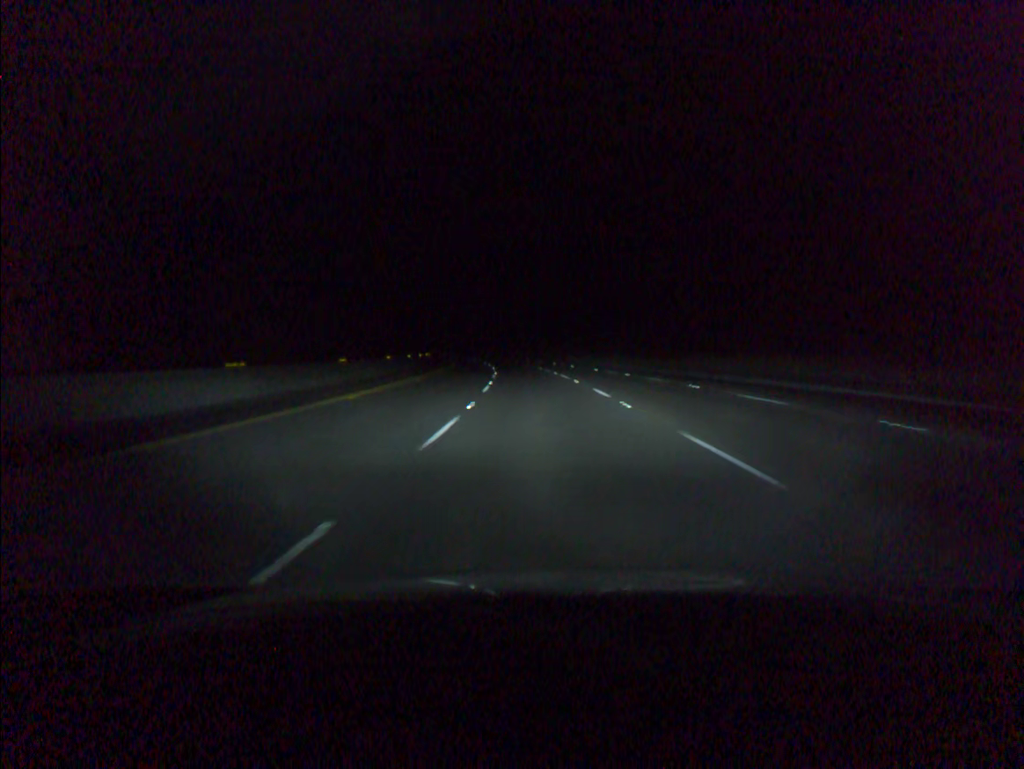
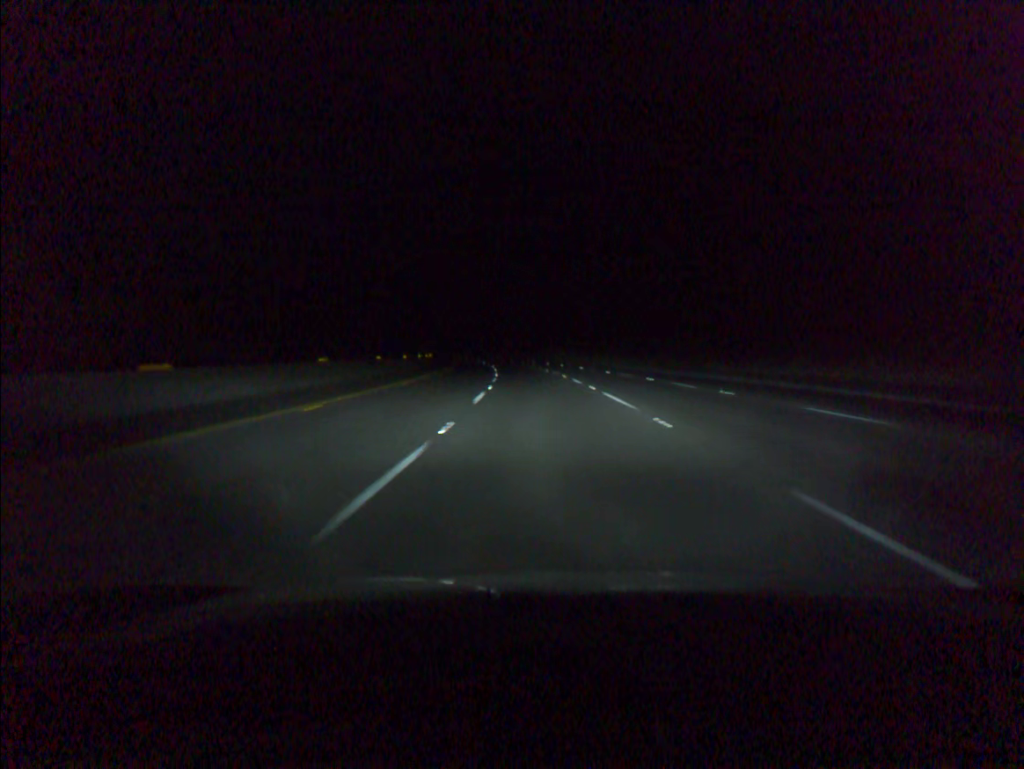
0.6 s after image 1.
(-0.2, +19.6) m; -1°
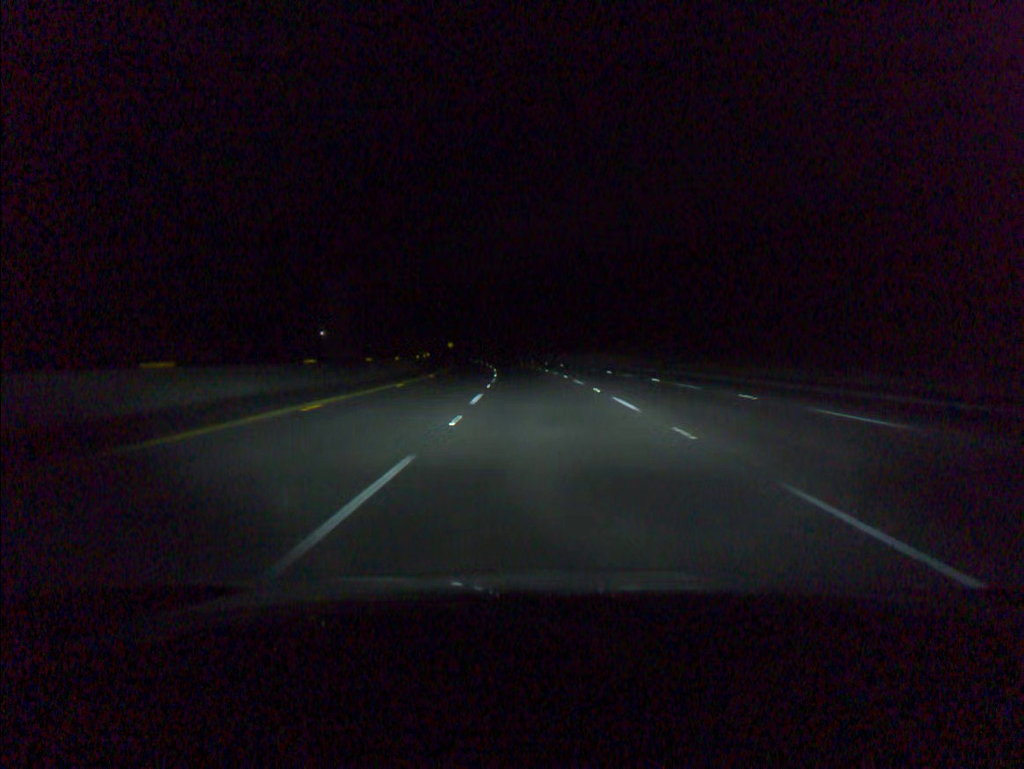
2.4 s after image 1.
(-2.0, +58.9) m; -4°
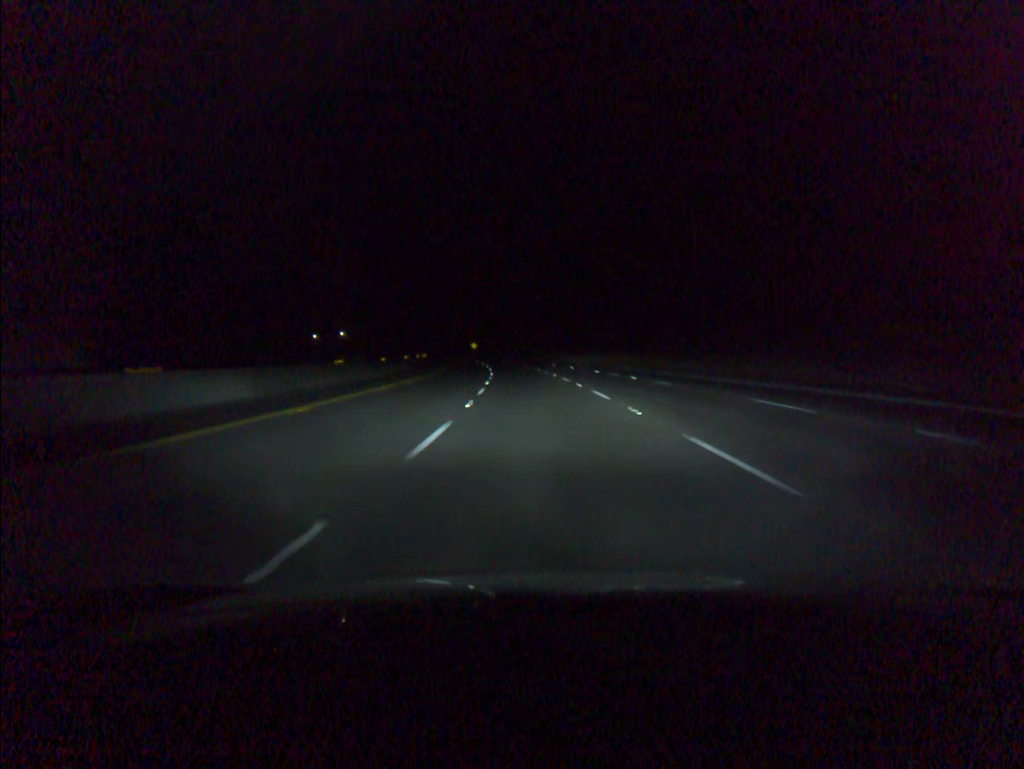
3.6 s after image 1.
(-0.8, +39.3) m; -3°
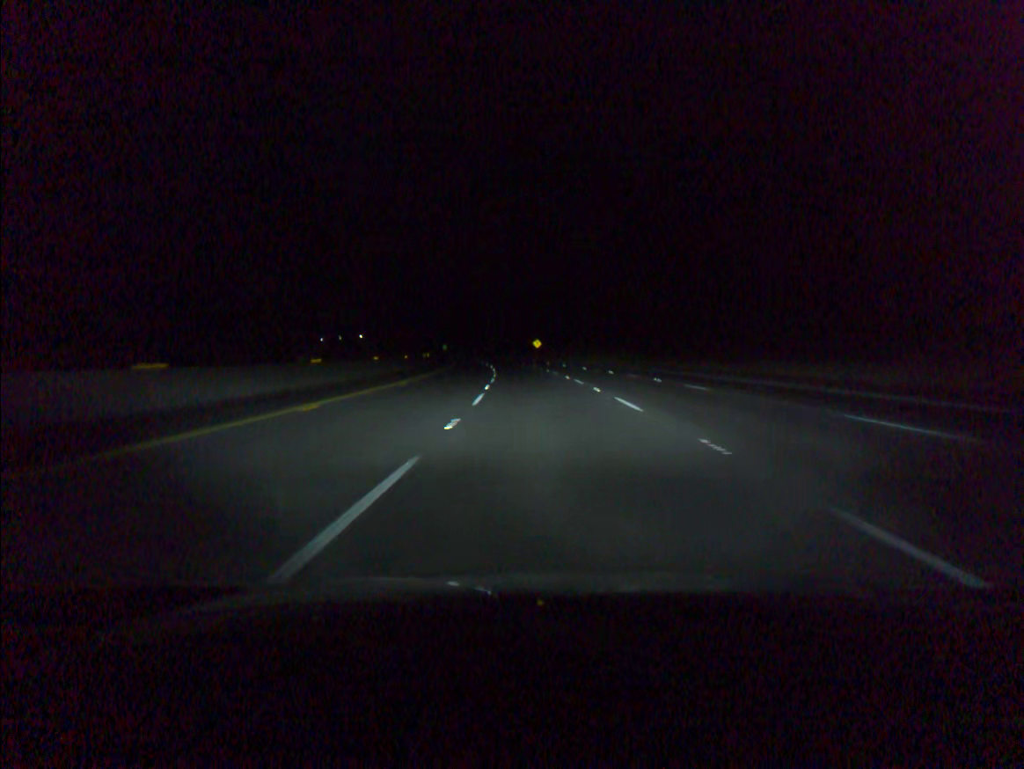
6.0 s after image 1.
(-4.0, +78.4) m; -5°
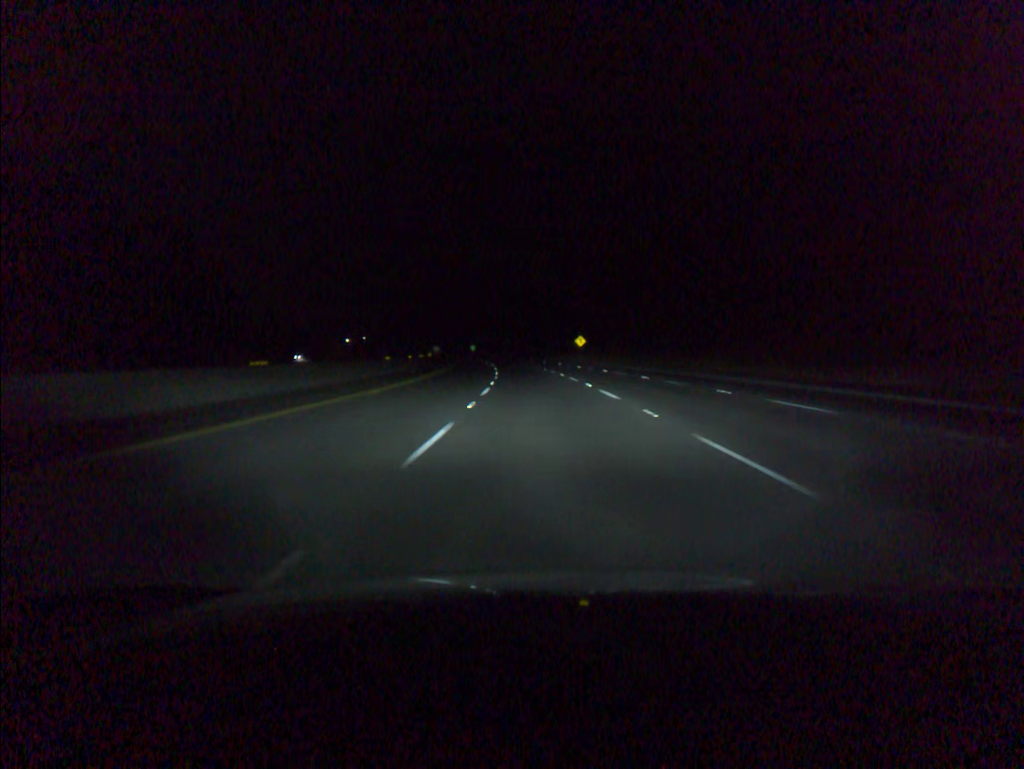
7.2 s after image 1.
(-0.9, +39.2) m; -3°
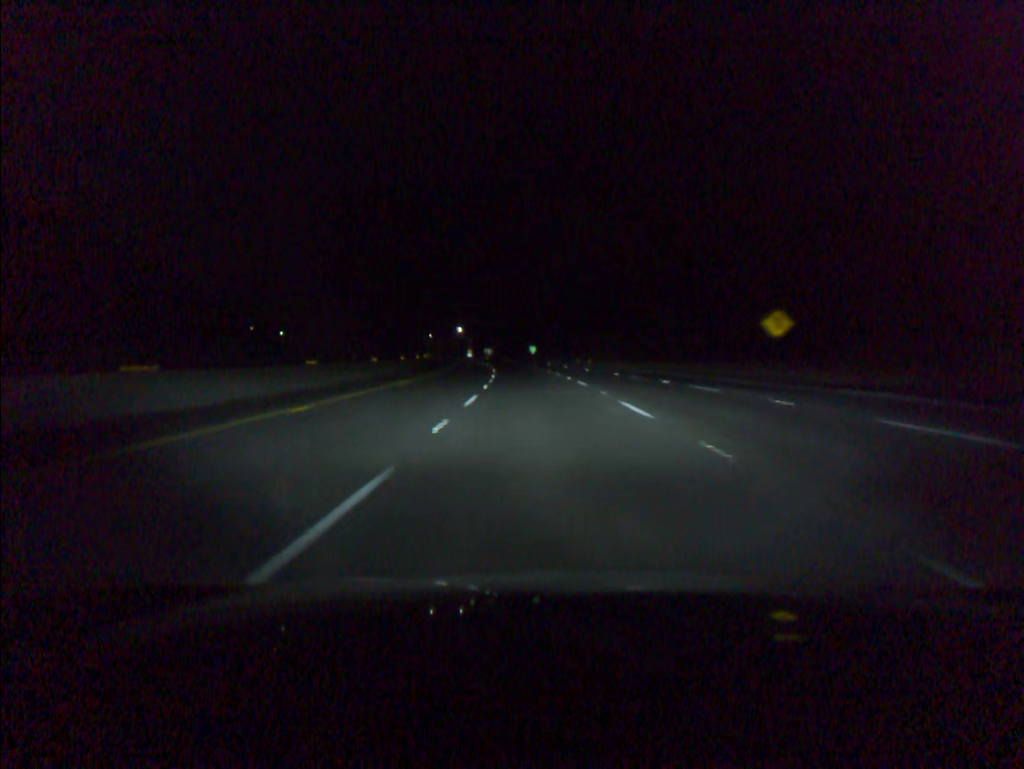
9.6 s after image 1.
(-3.5, +78.3) m; -5°
